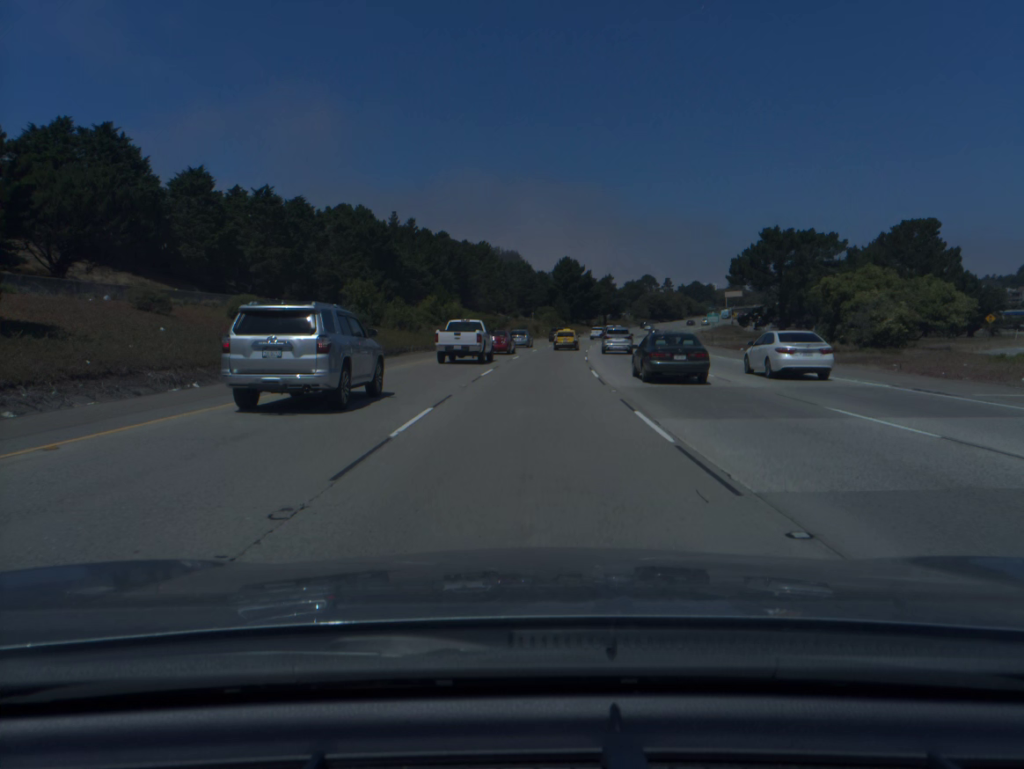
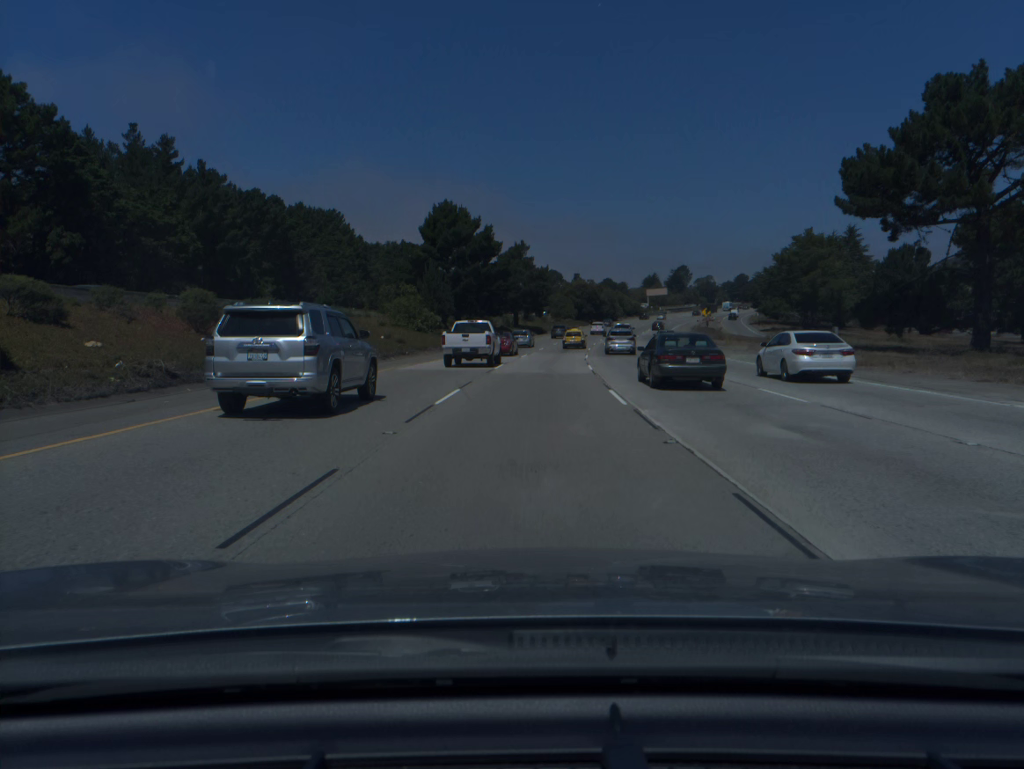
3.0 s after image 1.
(+5.7, +82.0) m; +8°
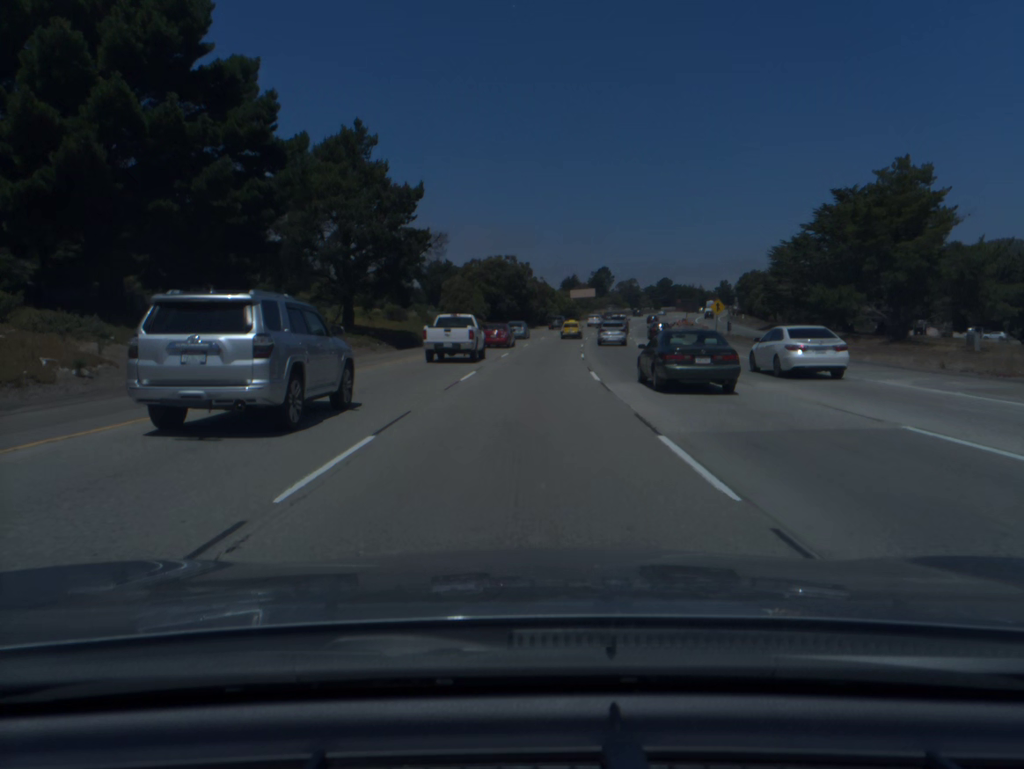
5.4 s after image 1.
(+4.0, +67.1) m; +7°
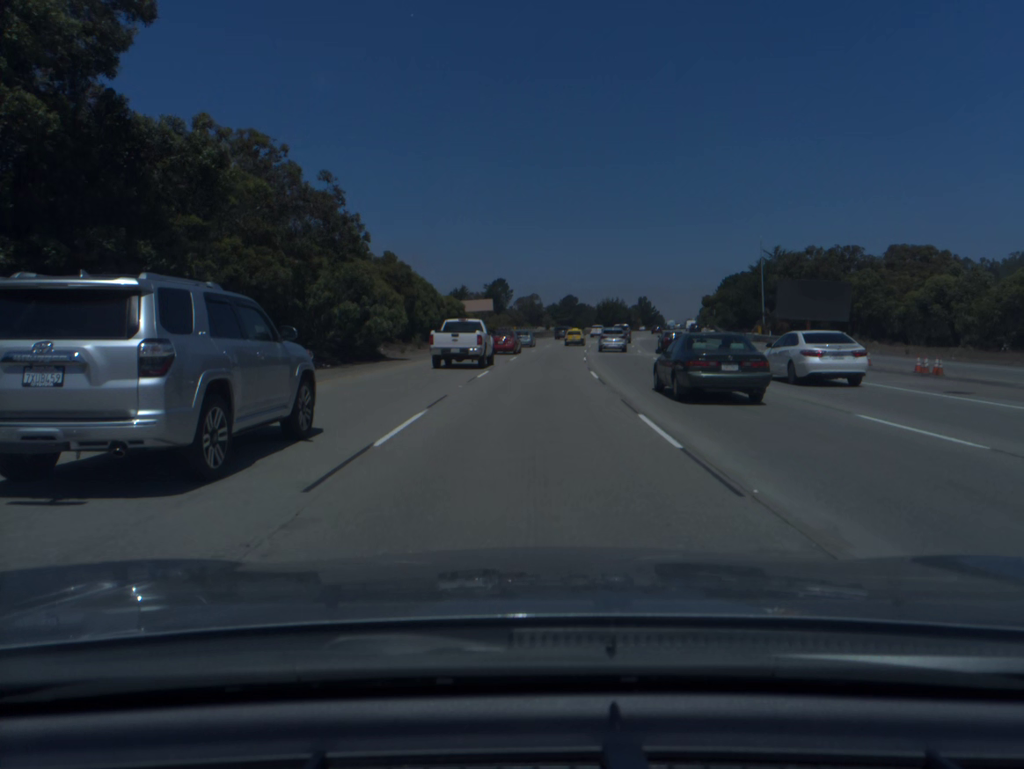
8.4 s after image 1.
(+5.7, +84.3) m; +8°
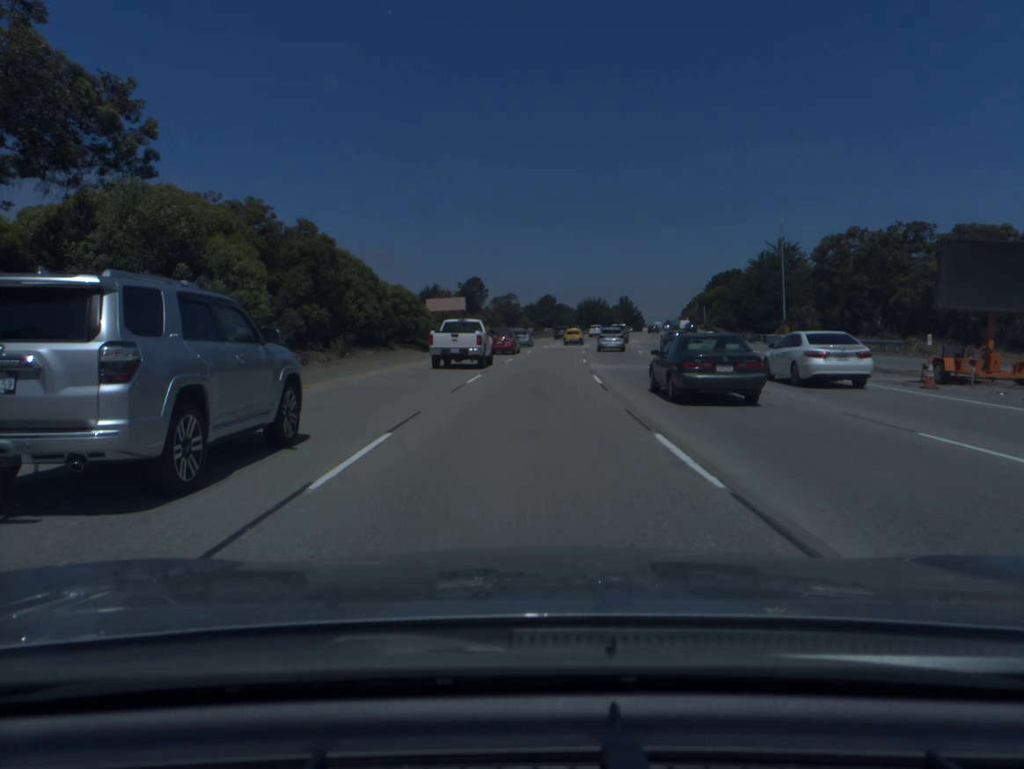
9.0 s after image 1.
(+0.2, +16.9) m; +2°
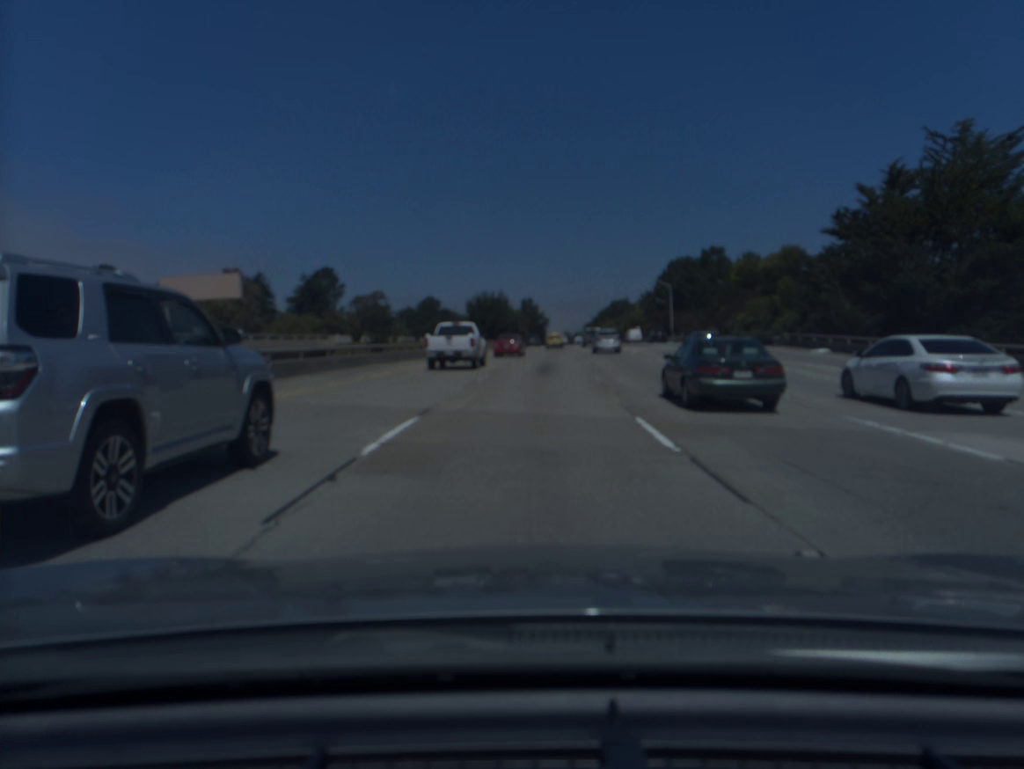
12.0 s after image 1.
(+5.9, +85.1) m; +8°
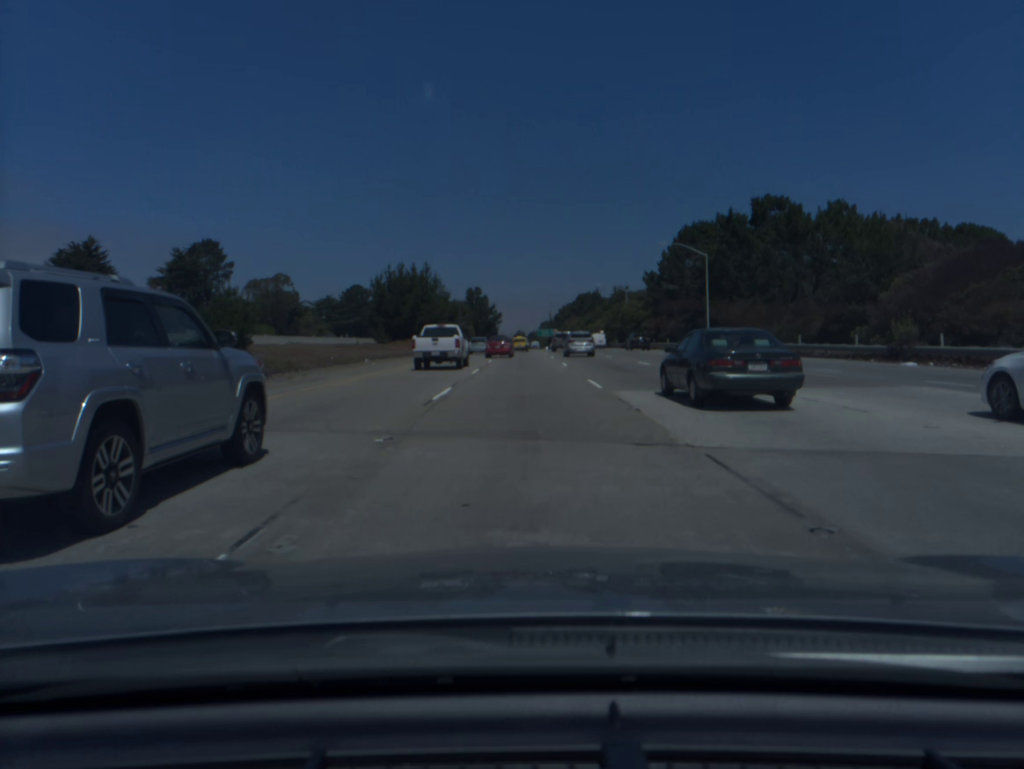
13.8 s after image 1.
(+1.9, +51.7) m; +4°
